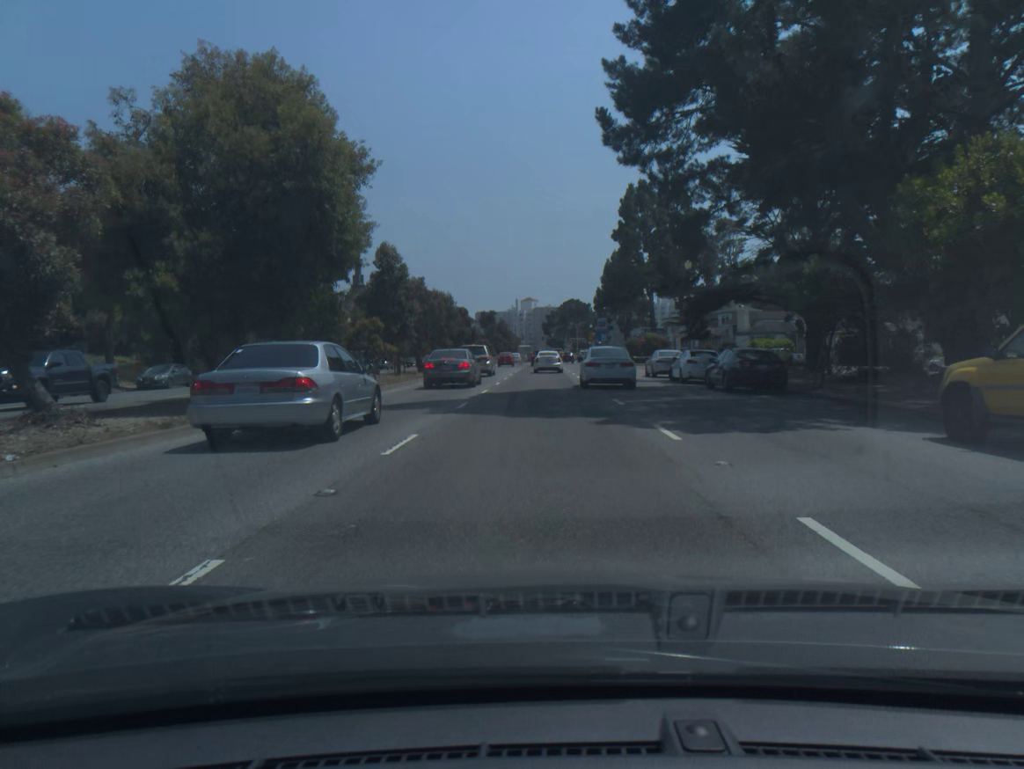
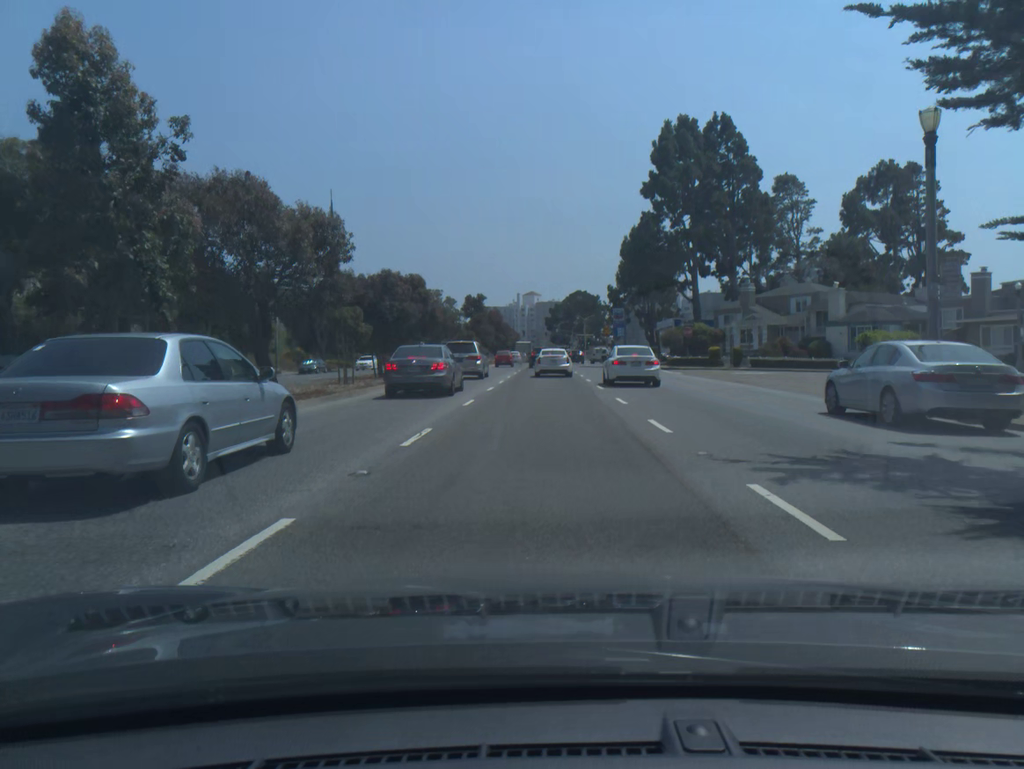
(-0.1, +28.0) m; 0°
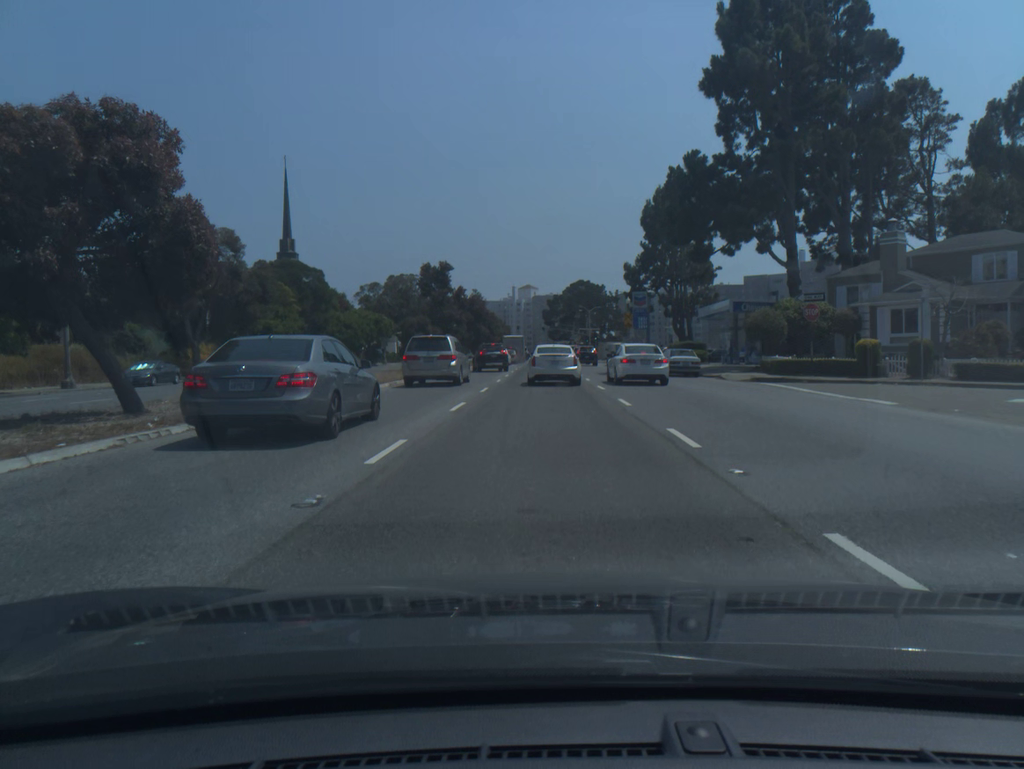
(+0.1, +30.5) m; 0°
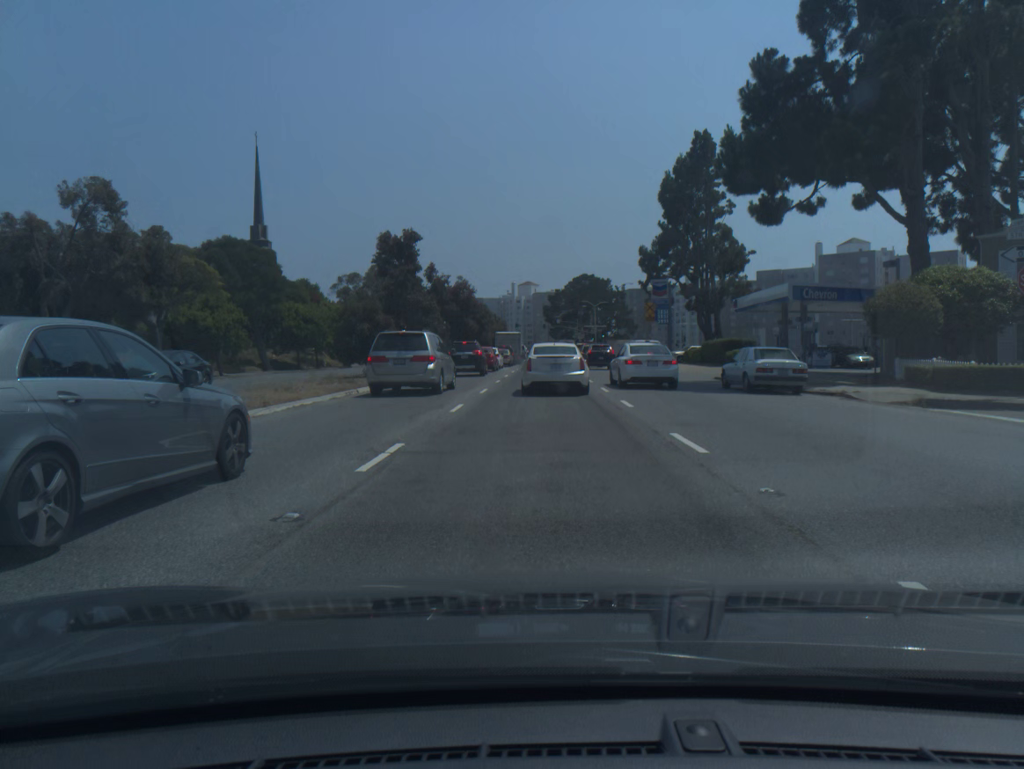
(0.0, +15.3) m; 0°
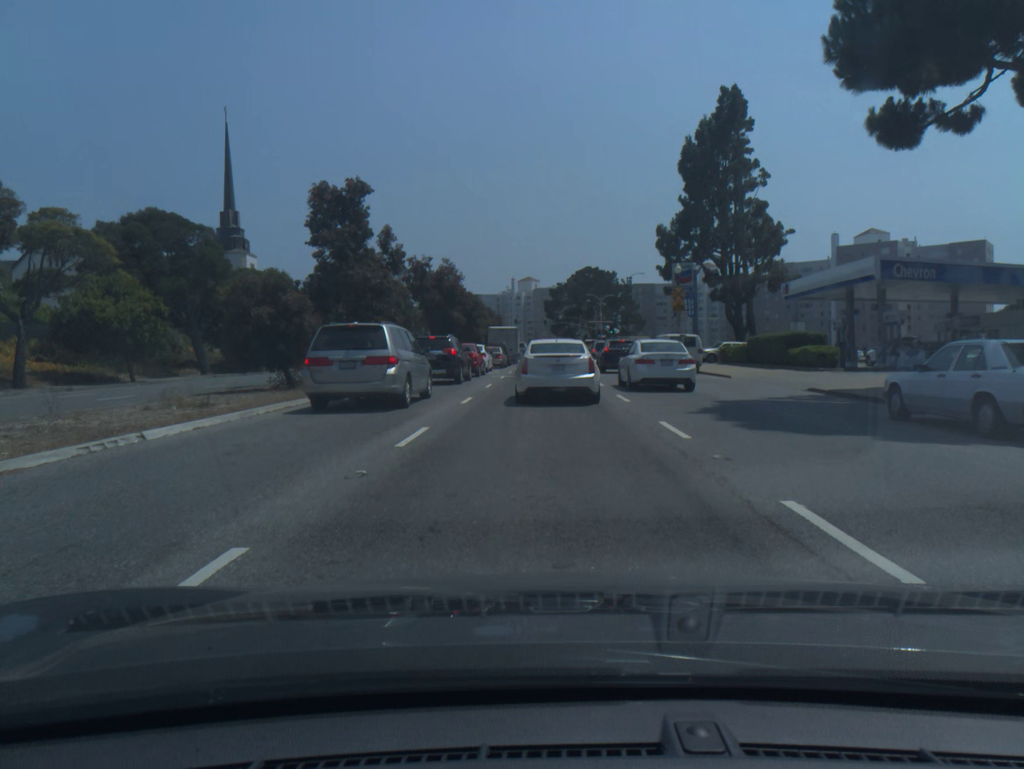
(0.0, +12.8) m; 0°
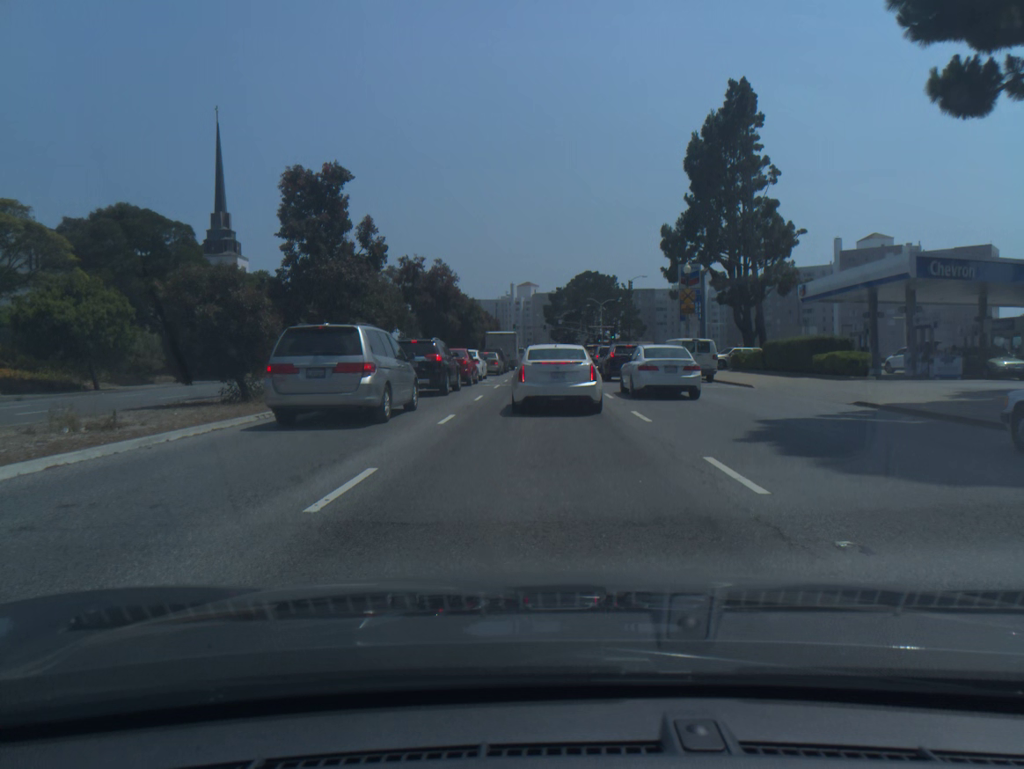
(0.0, +3.7) m; 0°
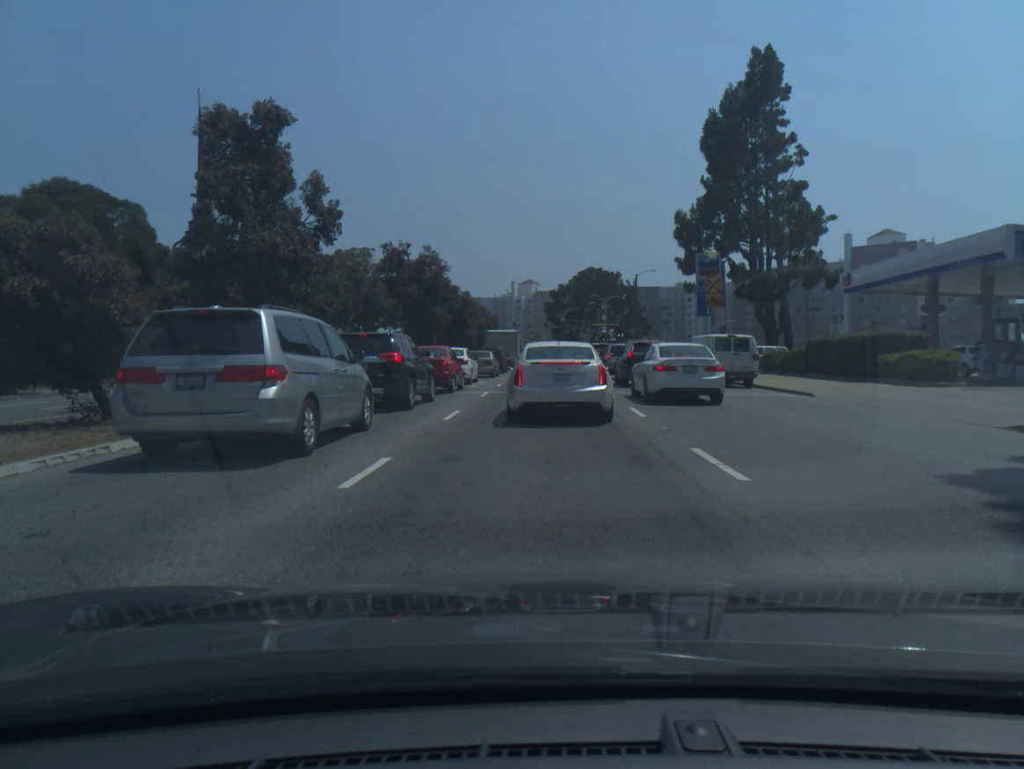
(0.0, +6.7) m; 0°
